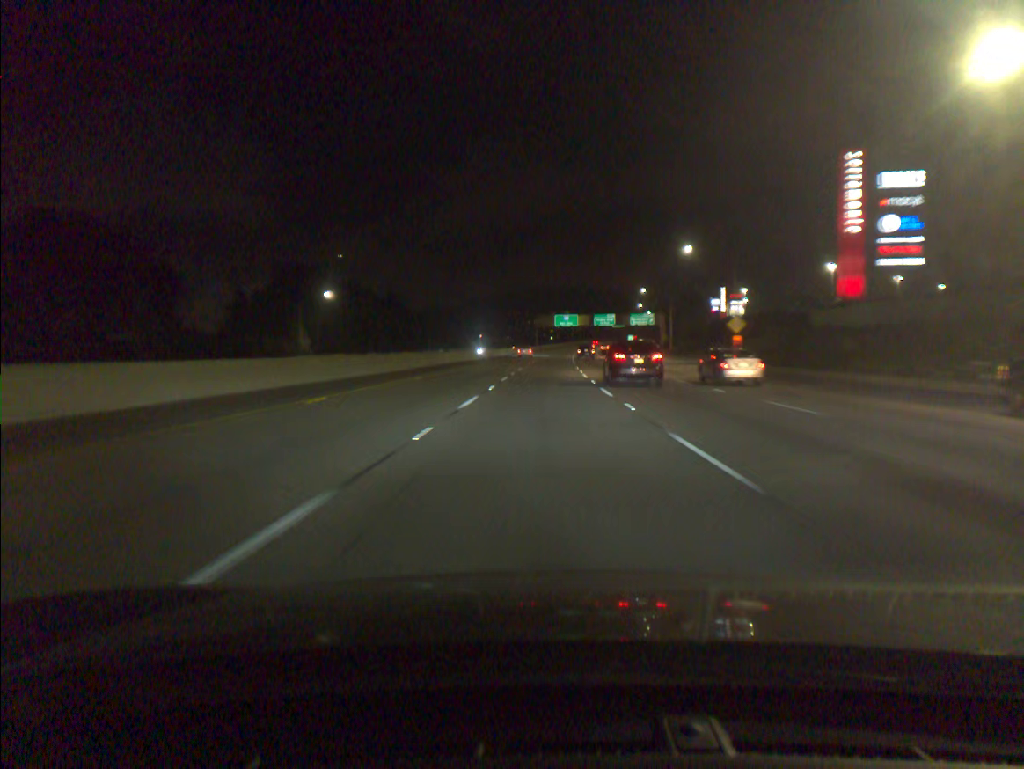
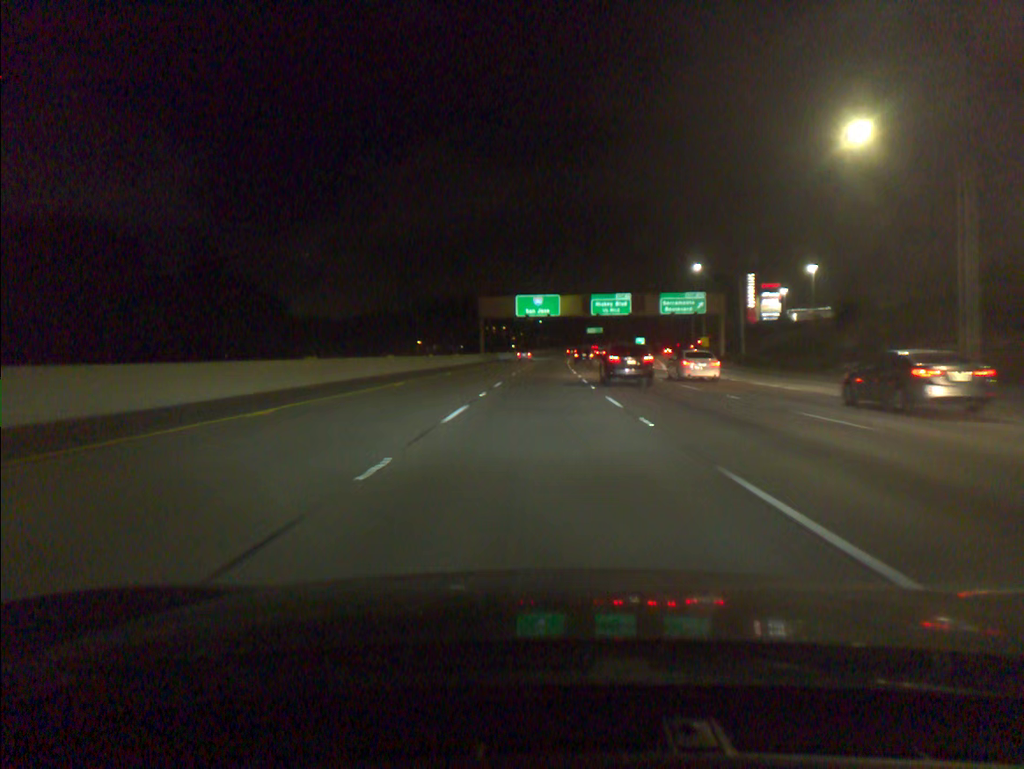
(+1.9, +90.9) m; +3°
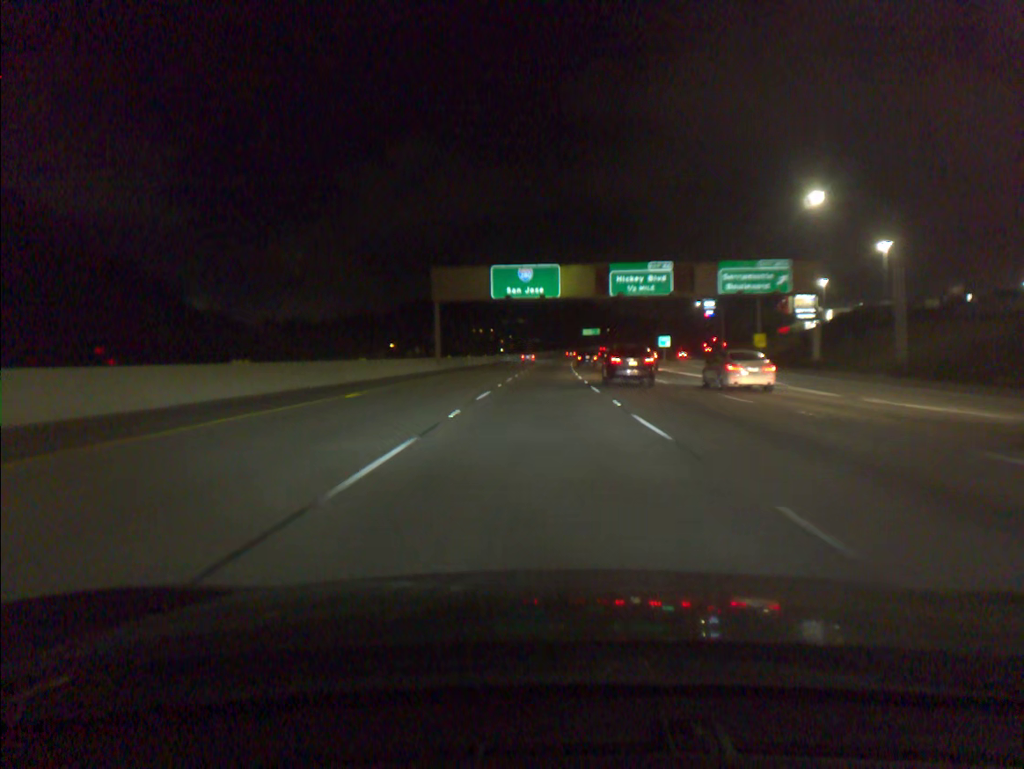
(+0.2, +36.3) m; +1°
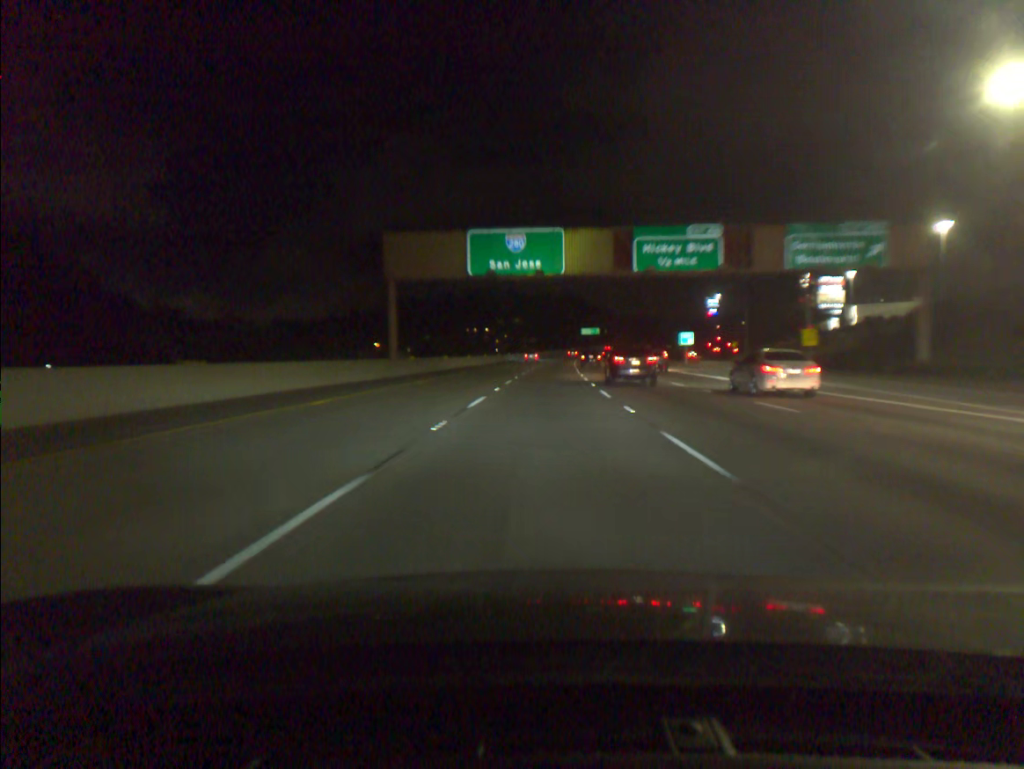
(0.0, +18.1) m; 0°
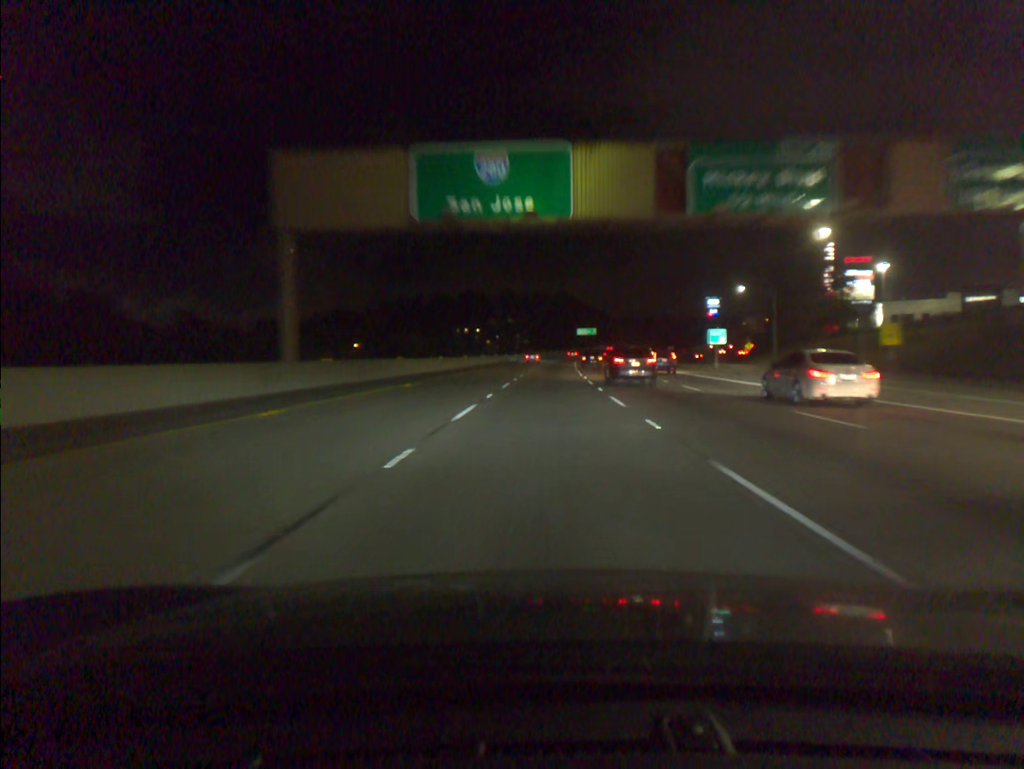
(+0.1, +18.1) m; 0°
